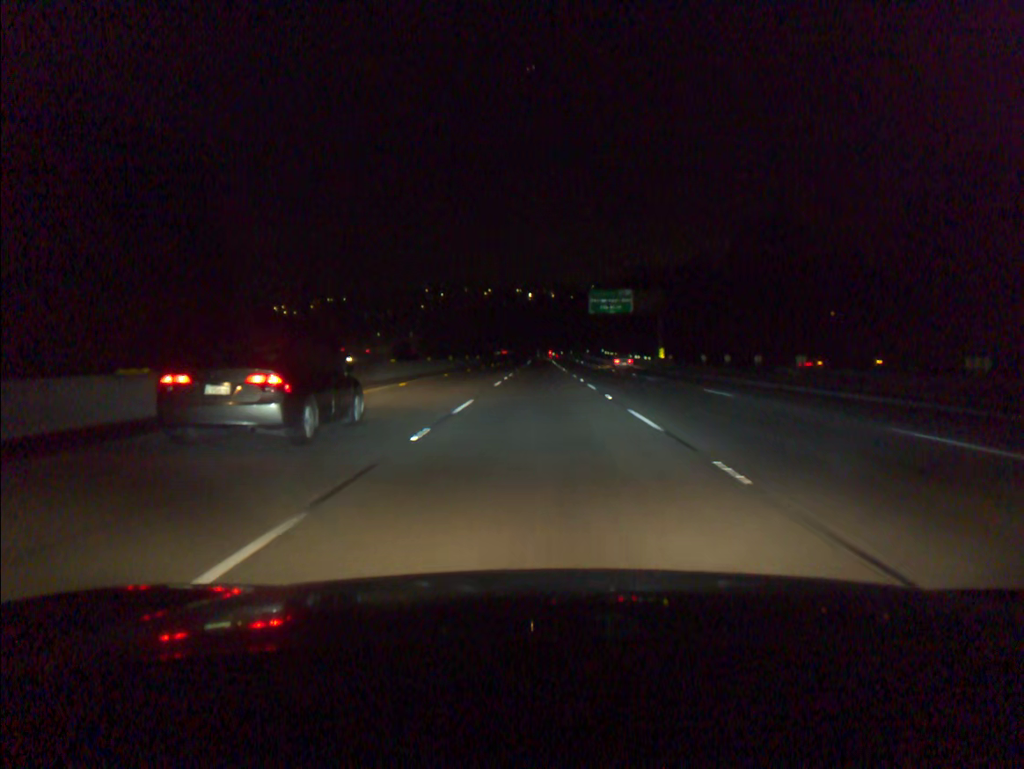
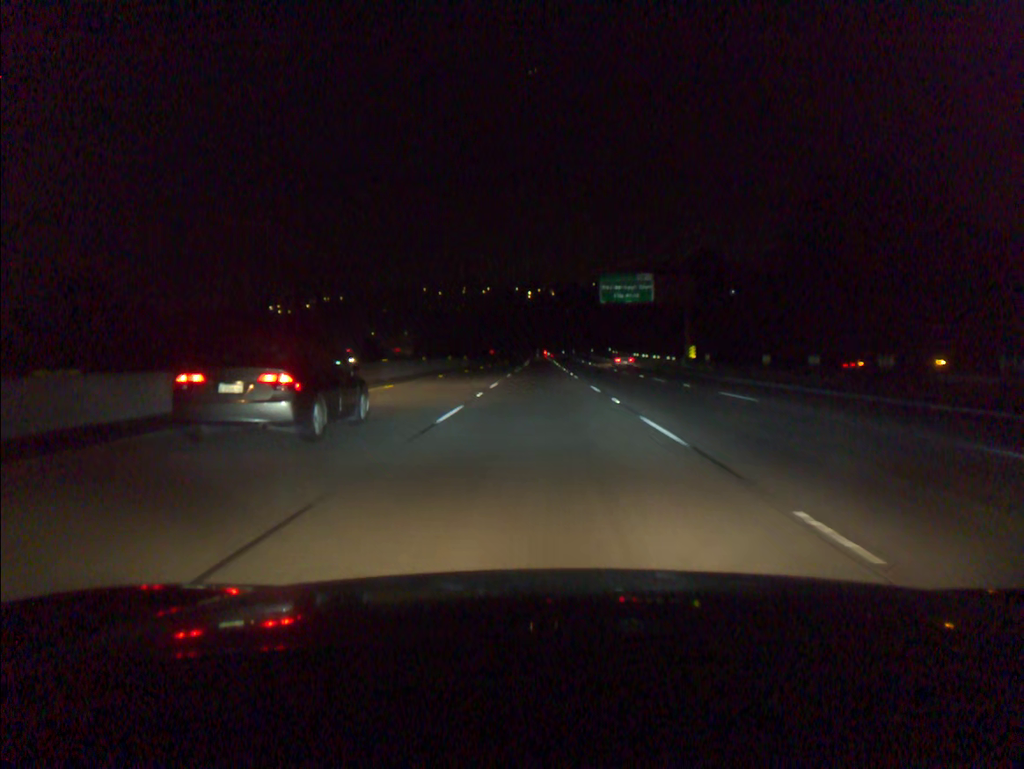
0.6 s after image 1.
(0.0, +16.9) m; 0°
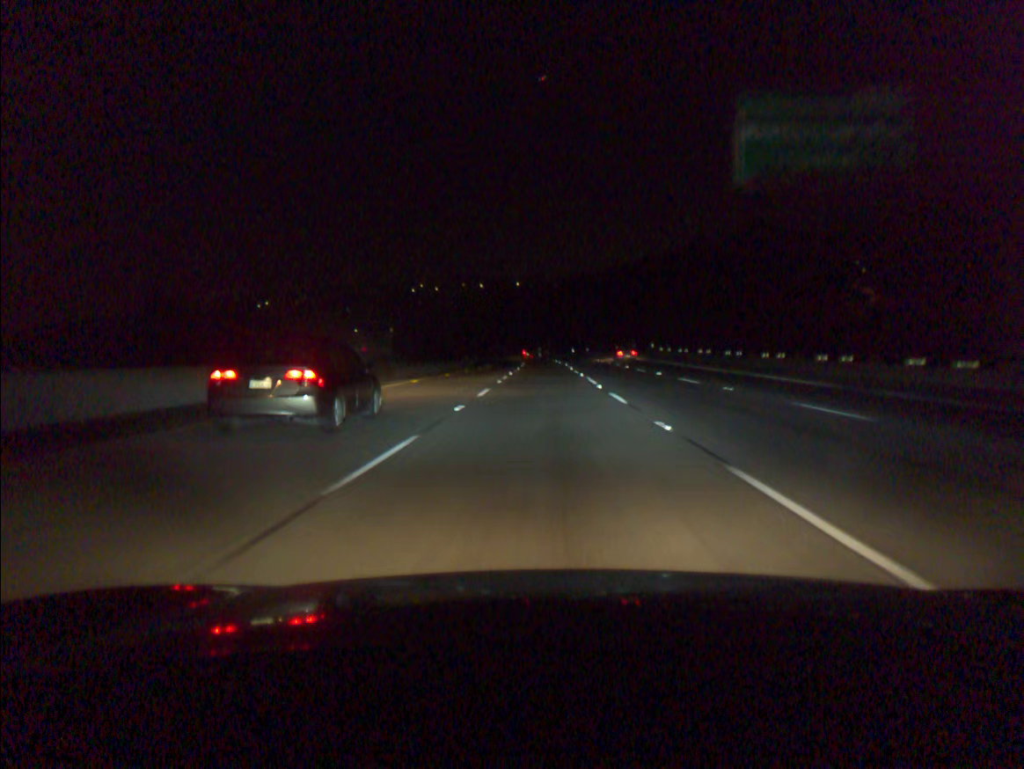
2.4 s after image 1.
(0.0, +50.7) m; 0°
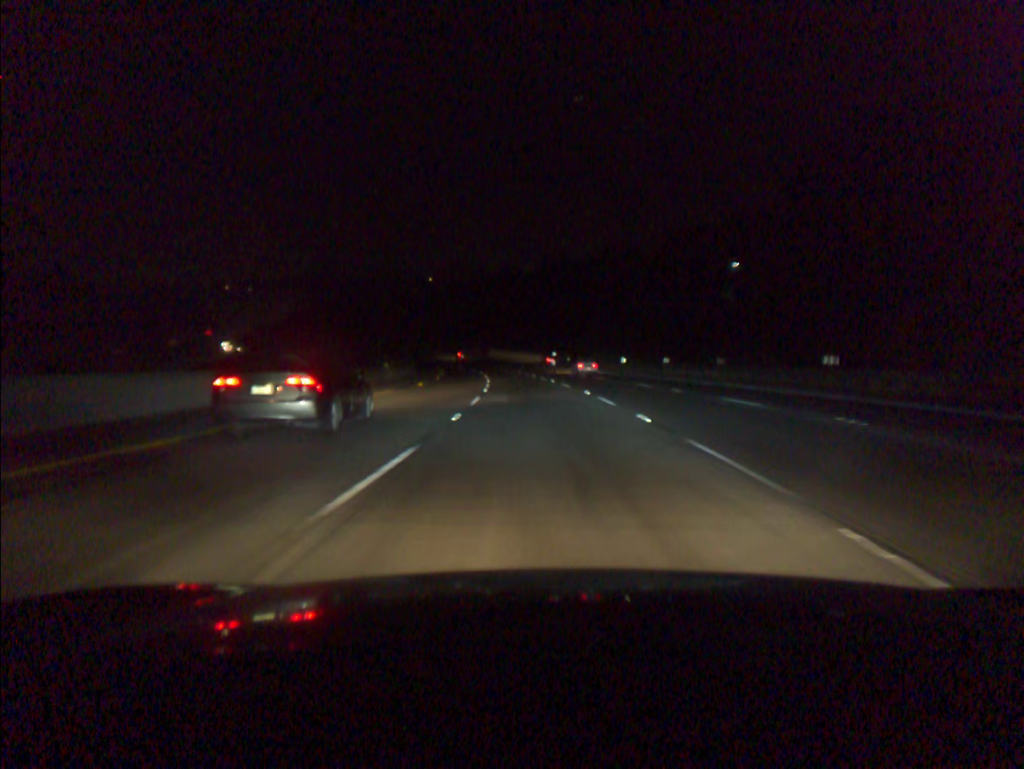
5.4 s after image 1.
(-0.3, +84.0) m; -1°
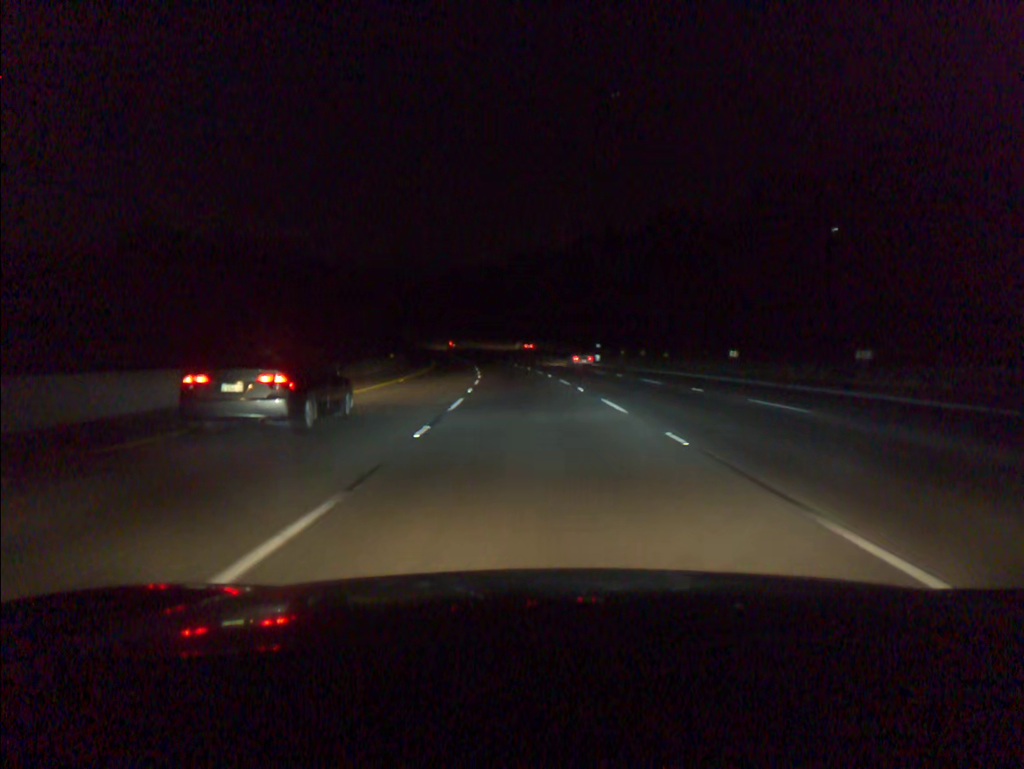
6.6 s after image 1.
(-0.6, +33.5) m; -2°
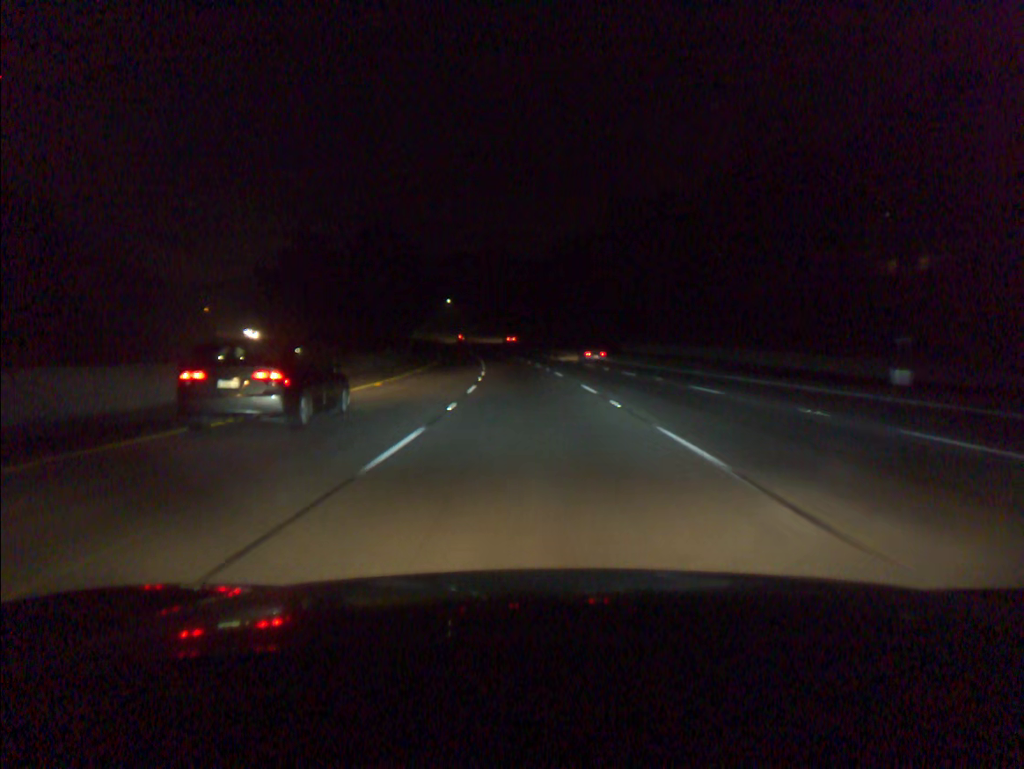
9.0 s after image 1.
(-3.8, +66.9) m; -7°
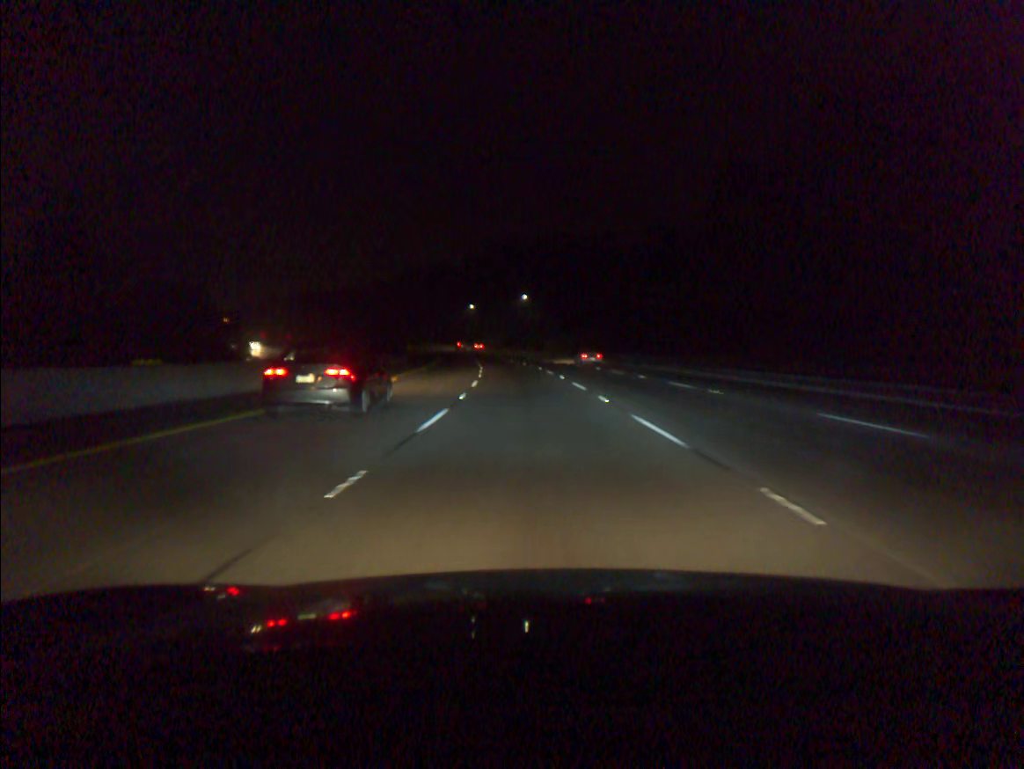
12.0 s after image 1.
(-5.2, +83.4) m; -7°
